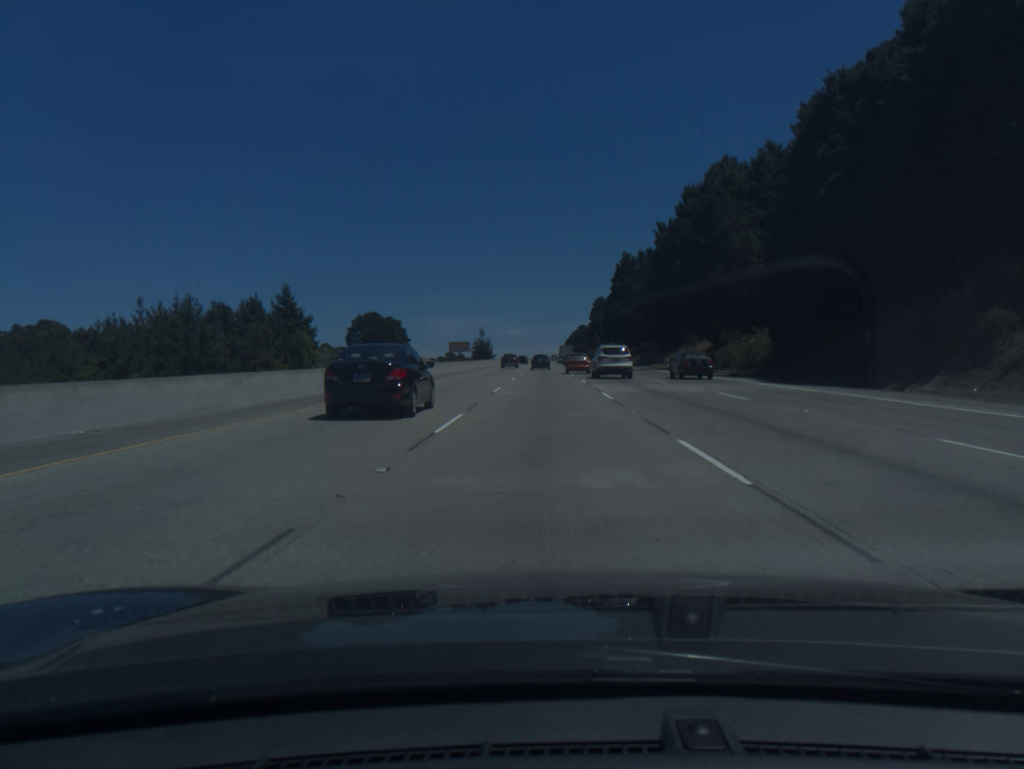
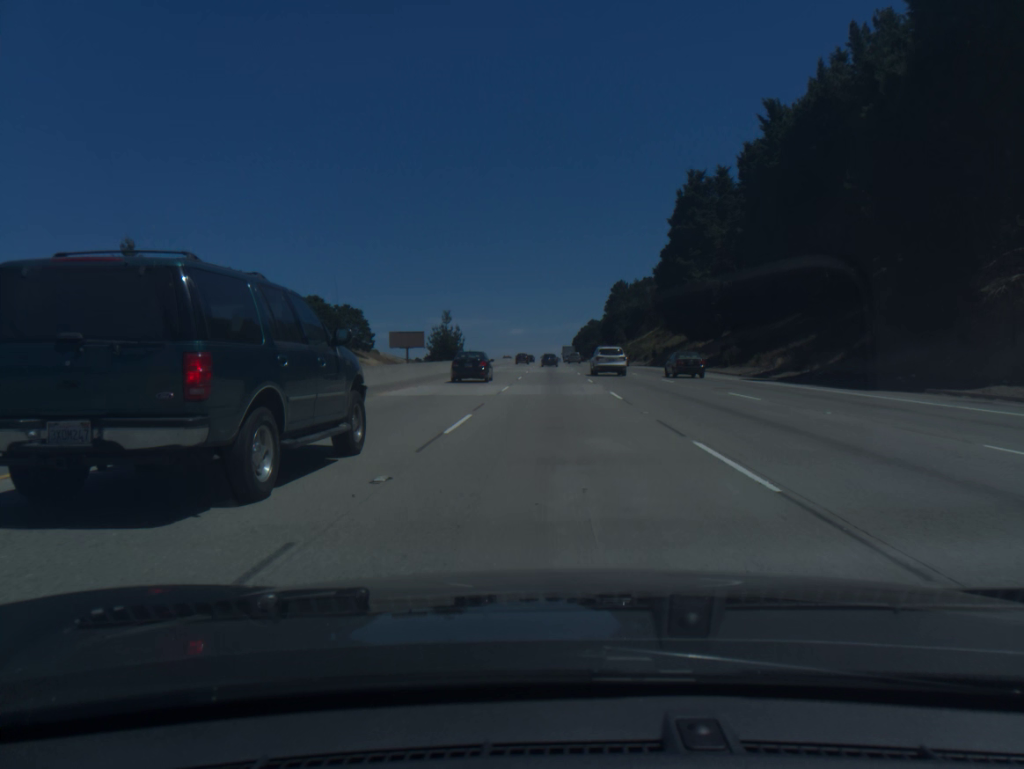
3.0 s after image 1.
(-0.2, +73.6) m; 0°
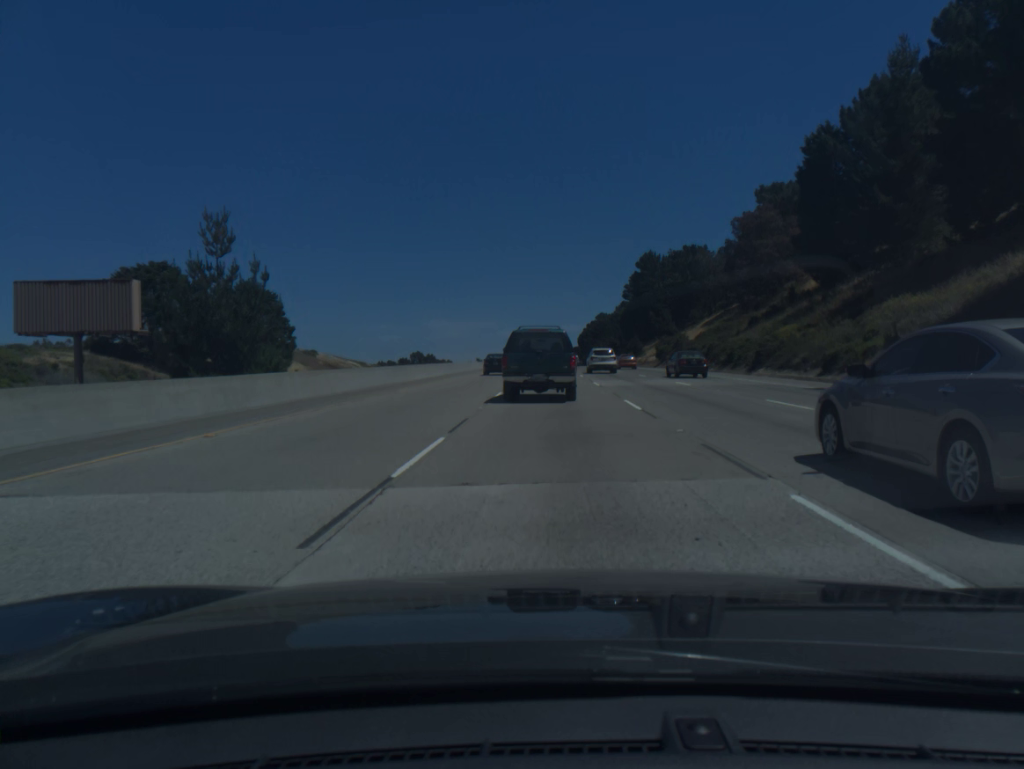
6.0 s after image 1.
(+0.3, +77.4) m; 0°
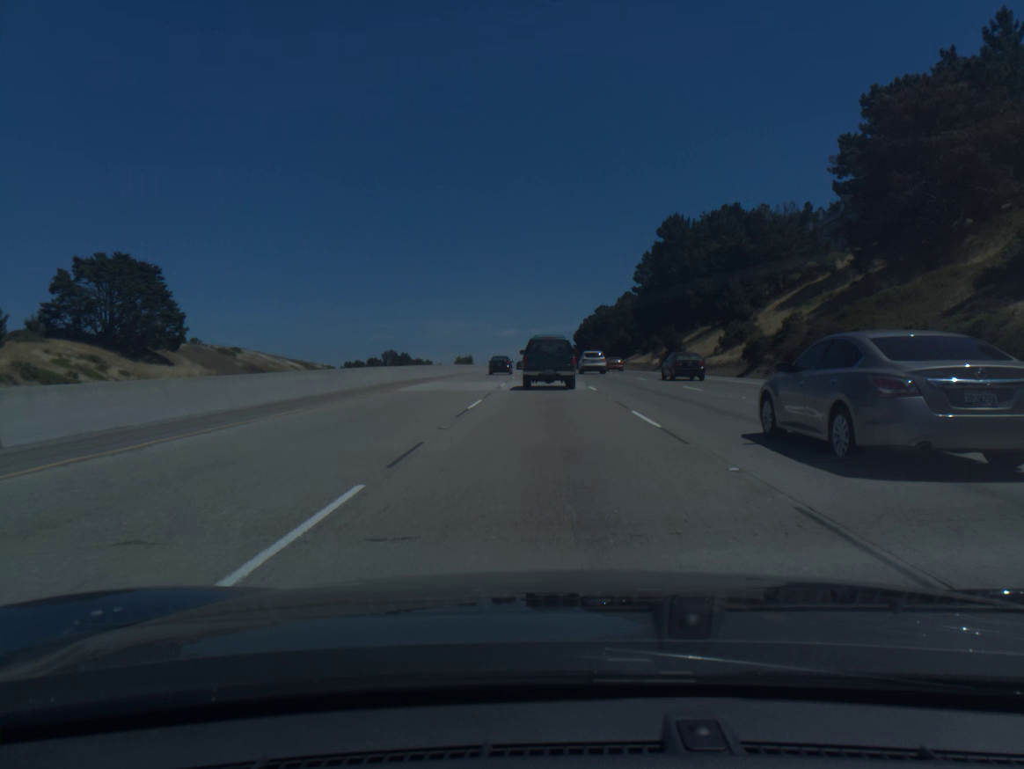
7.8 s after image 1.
(+0.2, +48.0) m; 0°
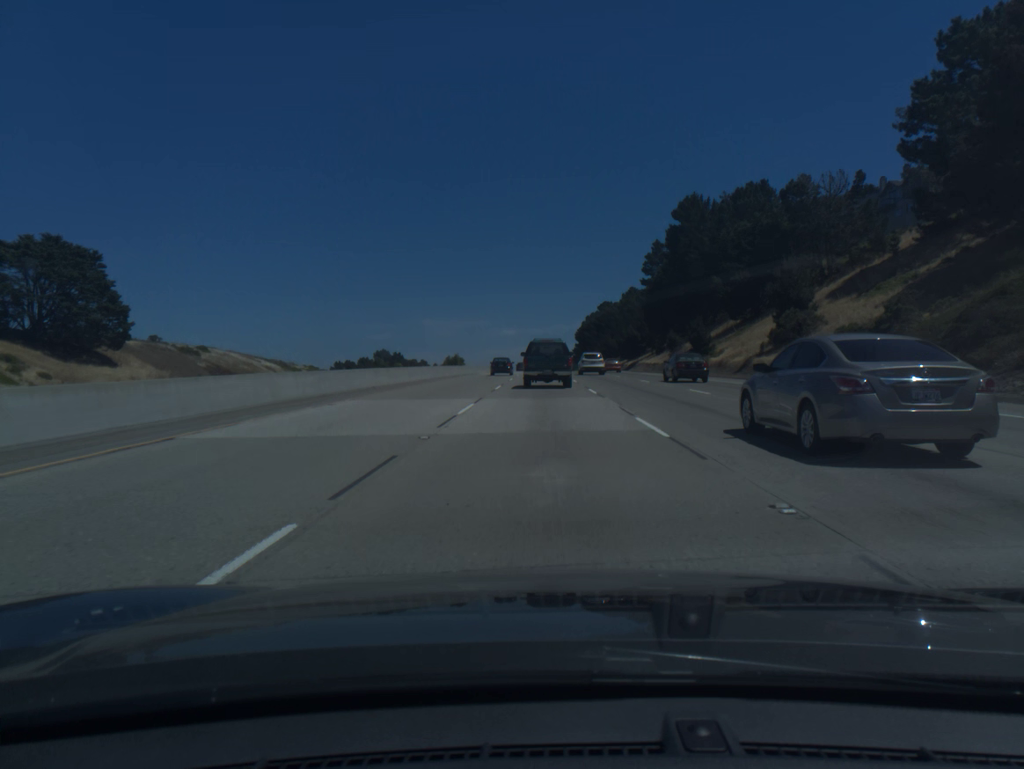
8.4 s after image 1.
(0.0, +16.2) m; 0°
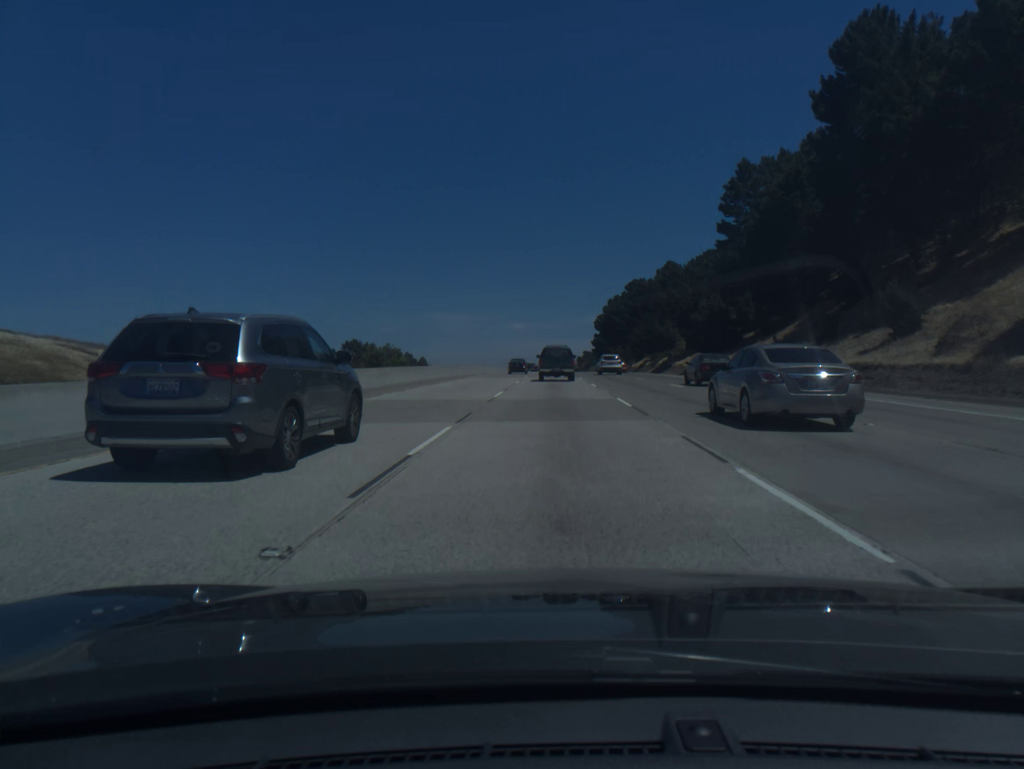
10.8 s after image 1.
(-0.4, +65.4) m; -1°
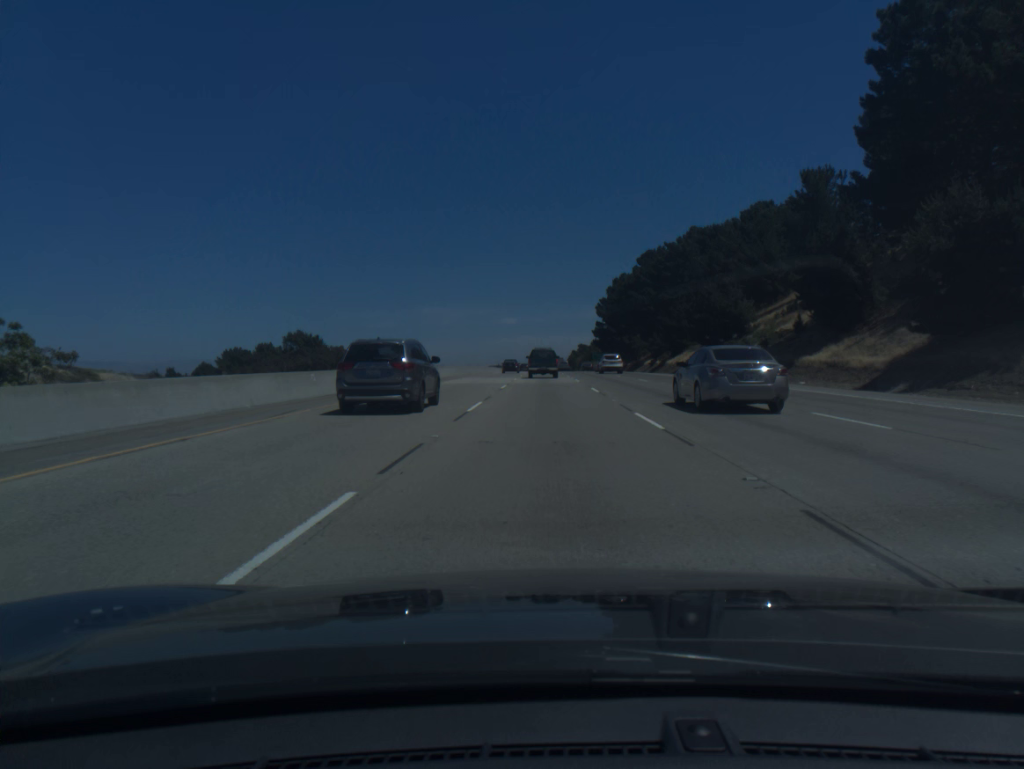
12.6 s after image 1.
(+0.3, +50.2) m; +1°
